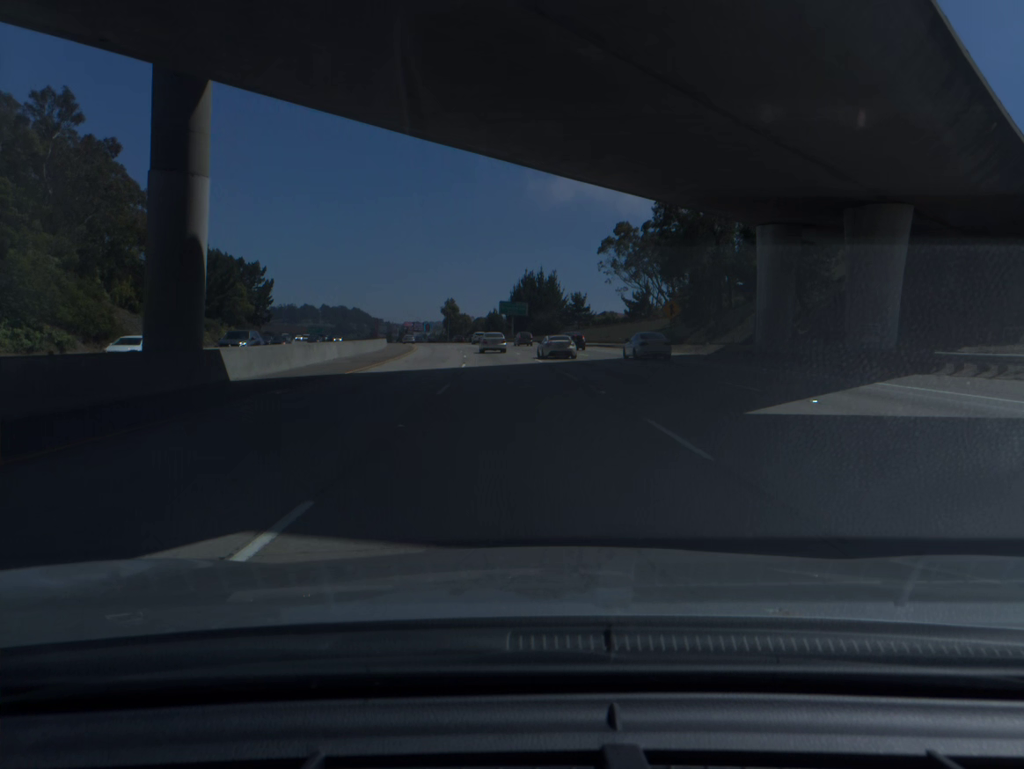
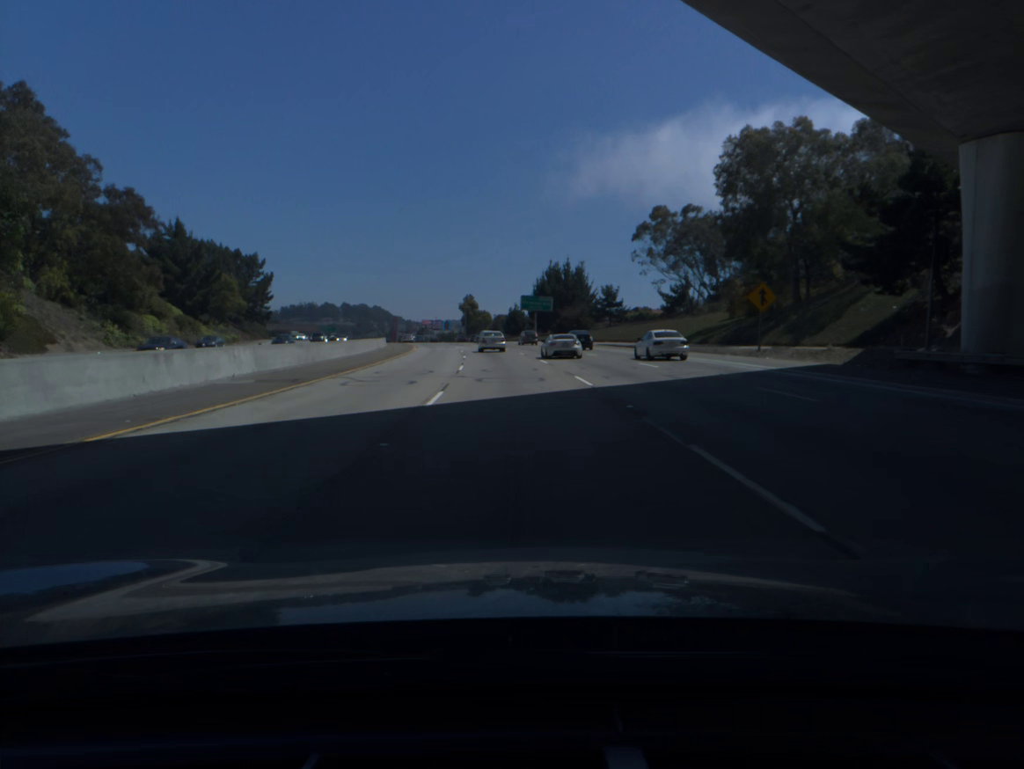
(-0.2, +17.5) m; -2°
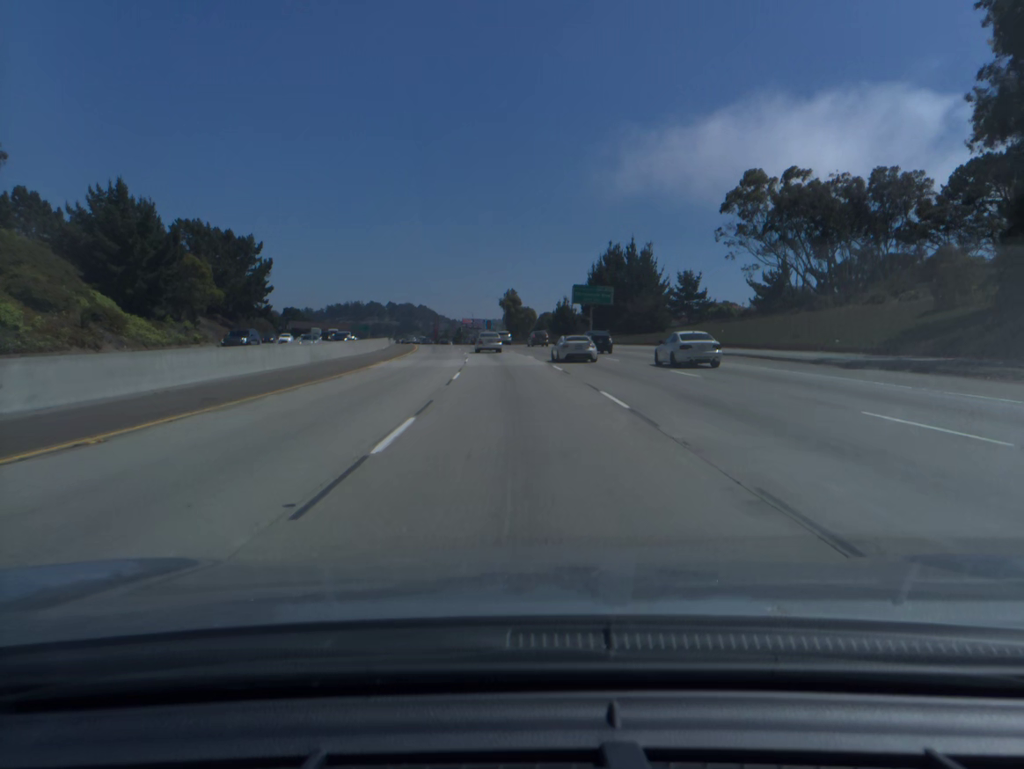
(-1.1, +35.0) m; -4°
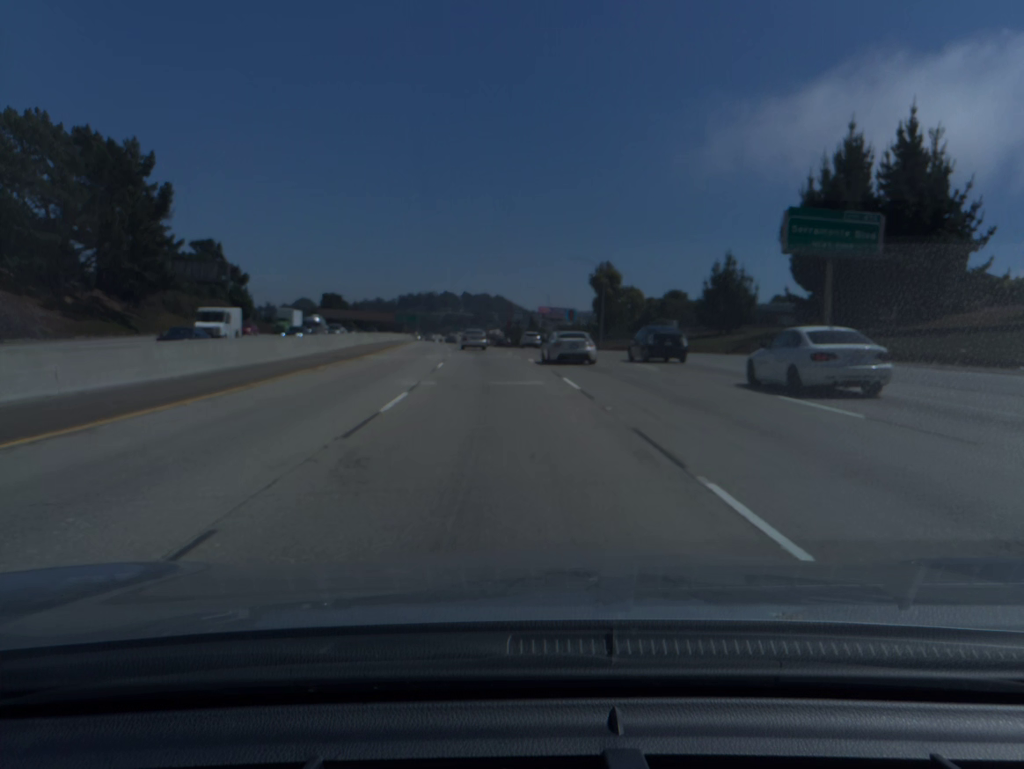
(-3.7, +69.1) m; -6°
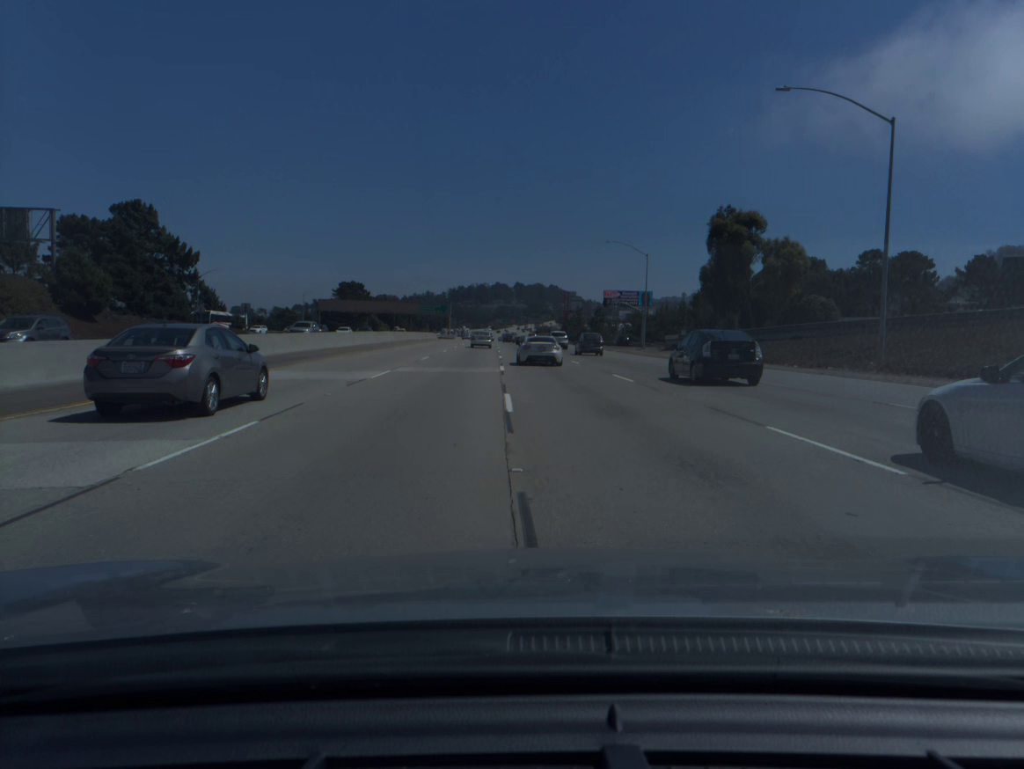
(-2.4, +63.0) m; -4°
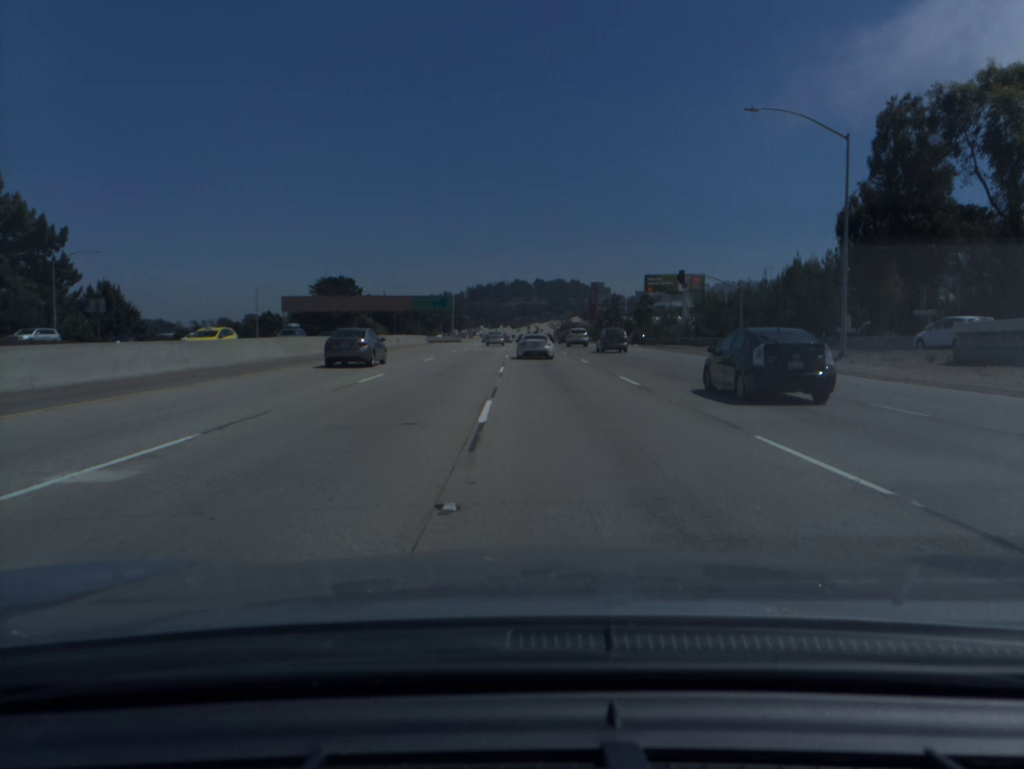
(-0.8, +45.1) m; -2°
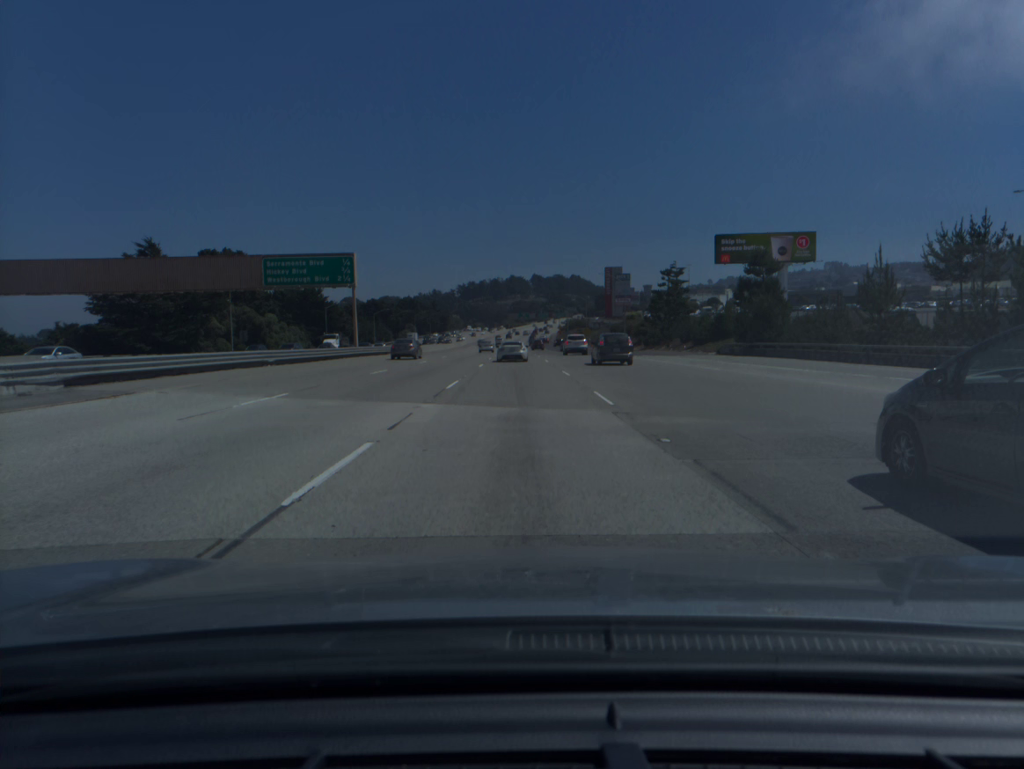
(+0.7, +78.2) m; 0°
